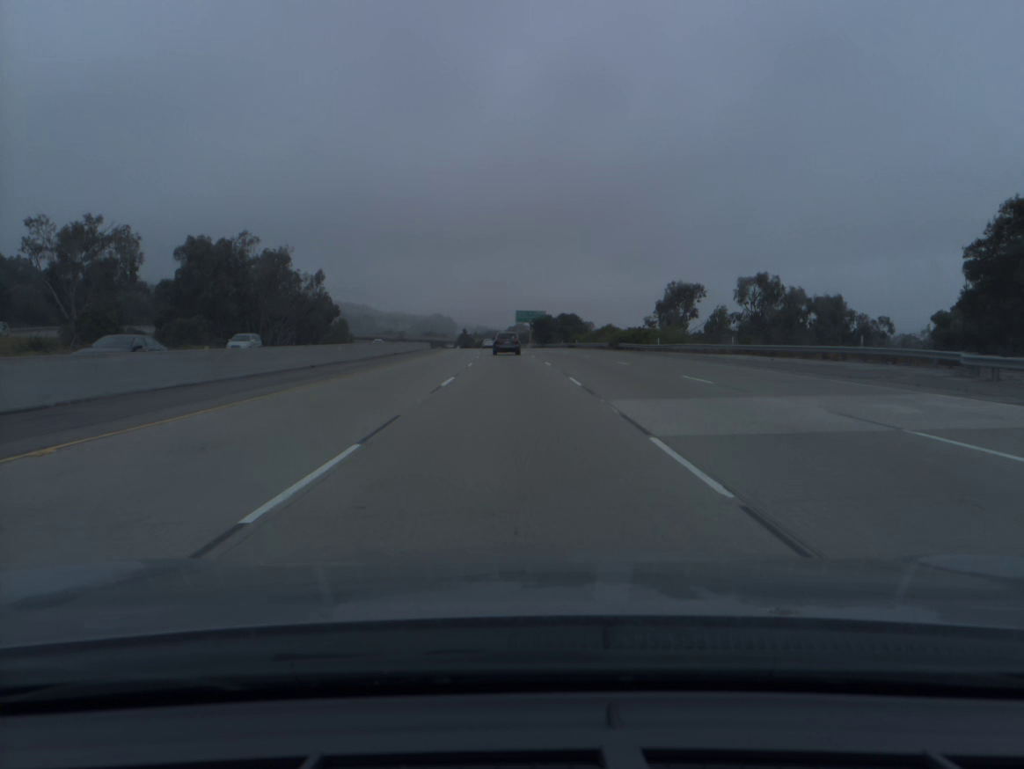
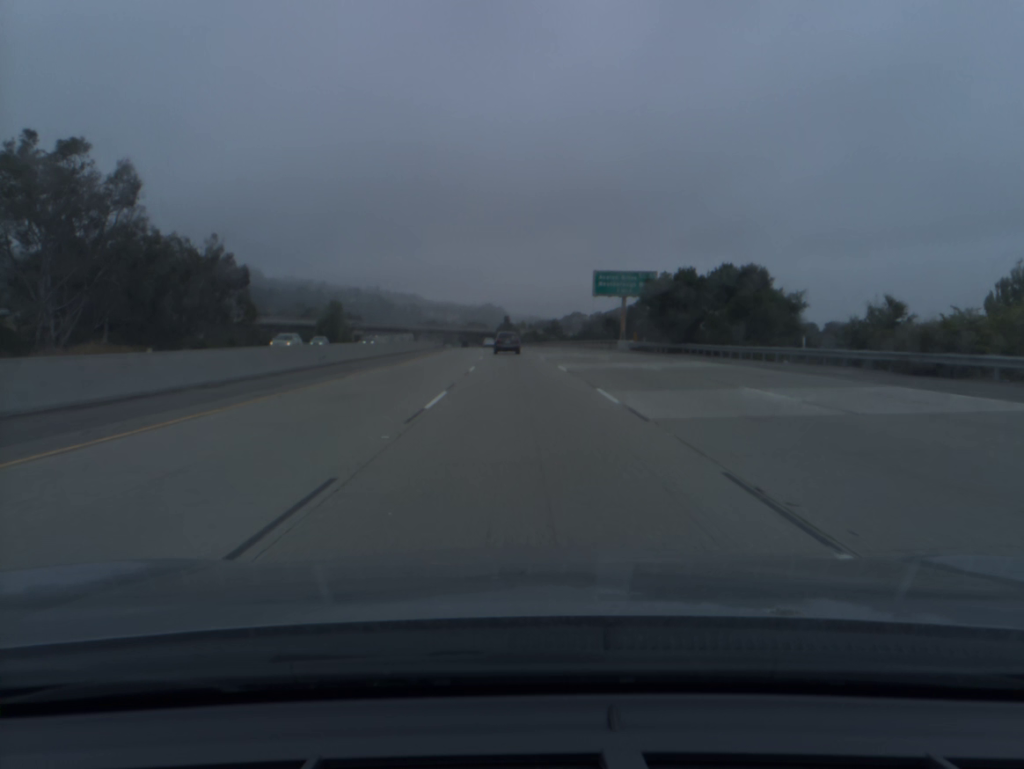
(-3.3, +92.8) m; -4°
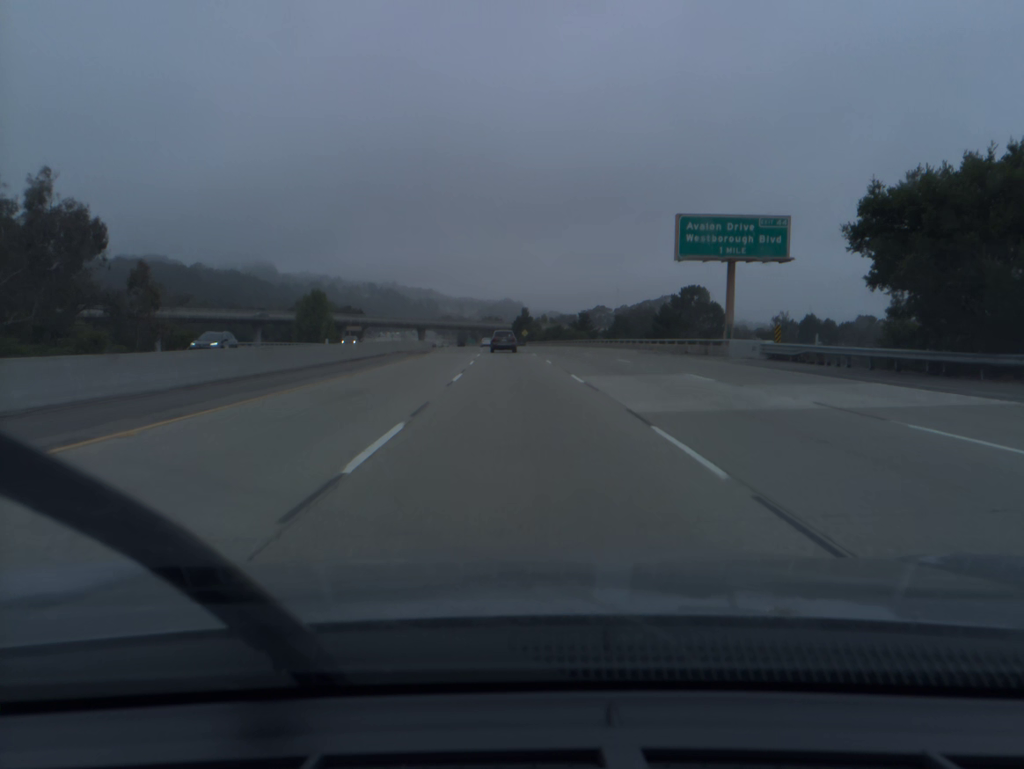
(-0.4, +37.3) m; -1°
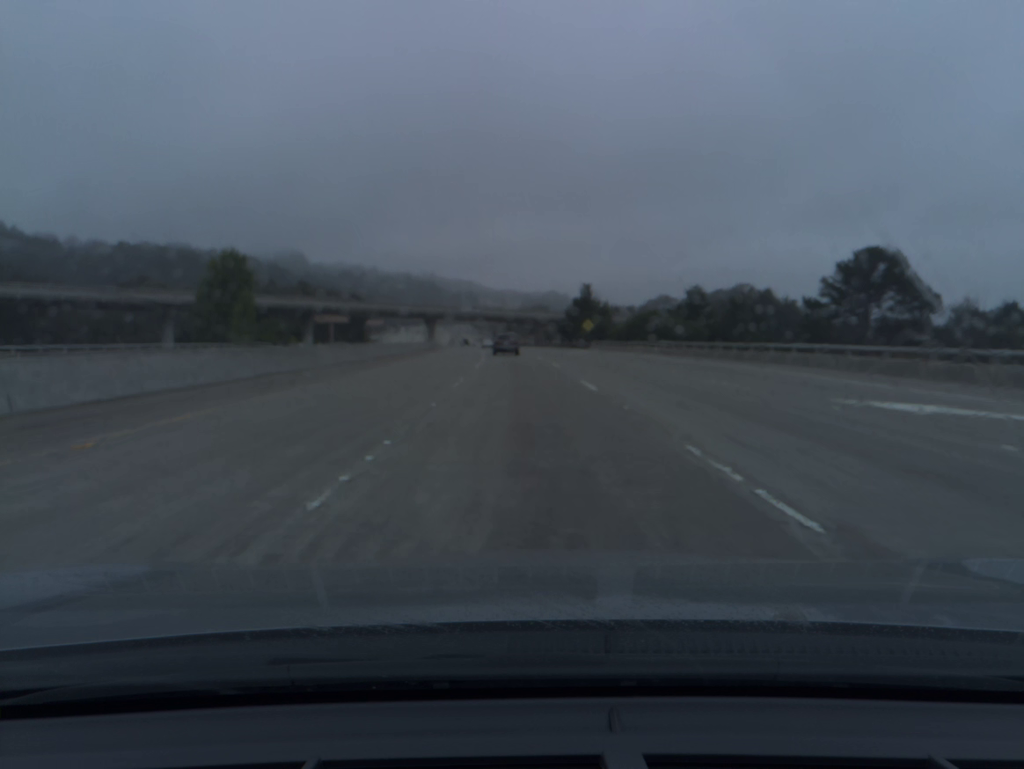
(-2.2, +74.7) m; -3°
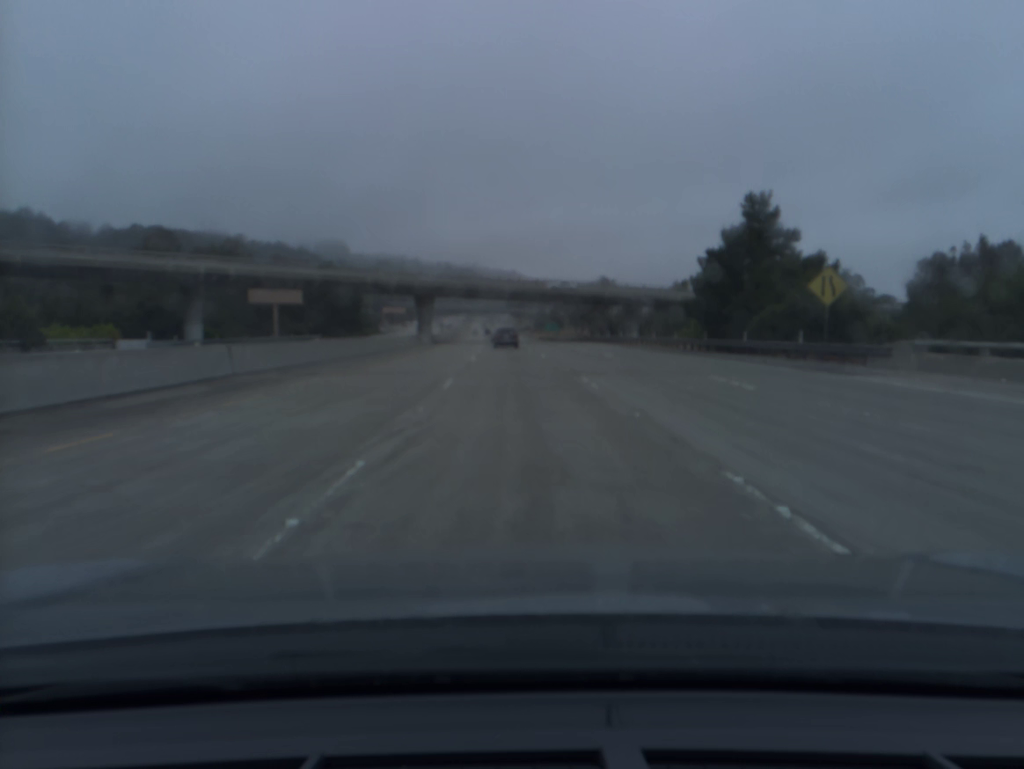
(-1.8, +75.1) m; -3°
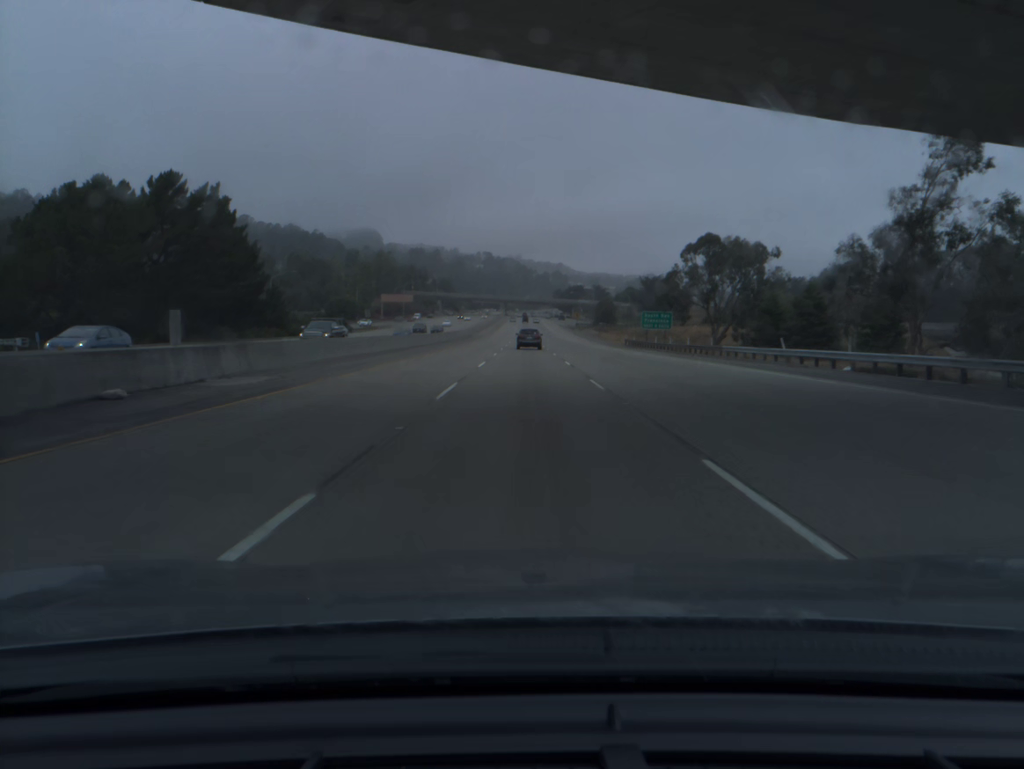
(-3.1, +94.1) m; -3°
